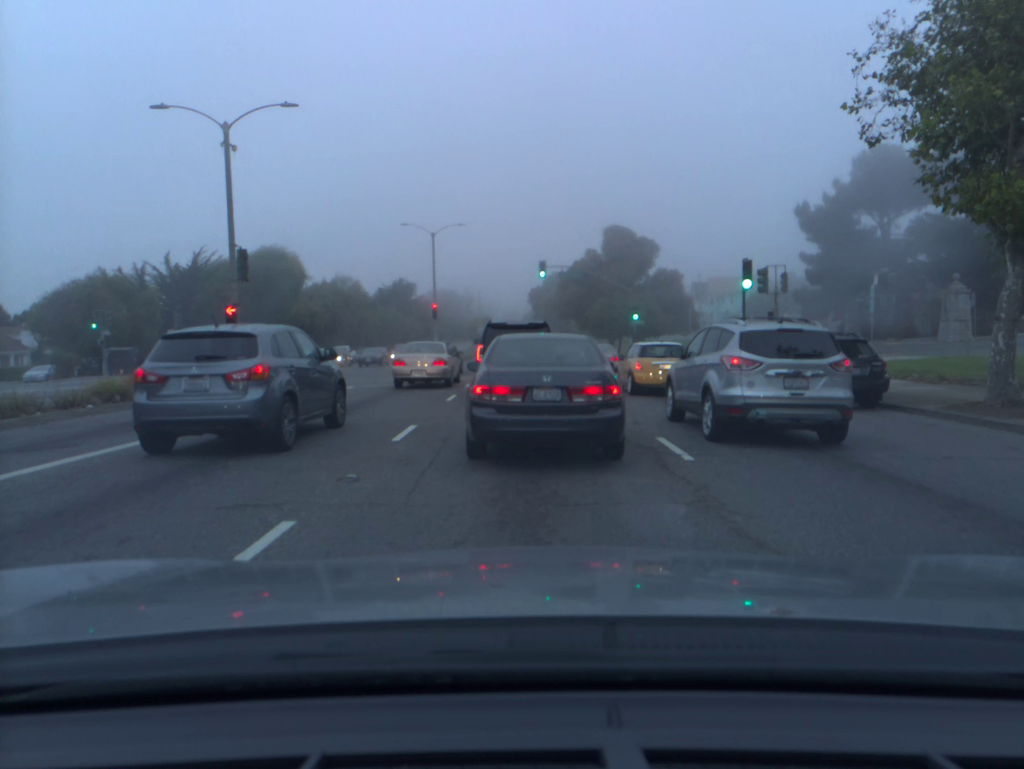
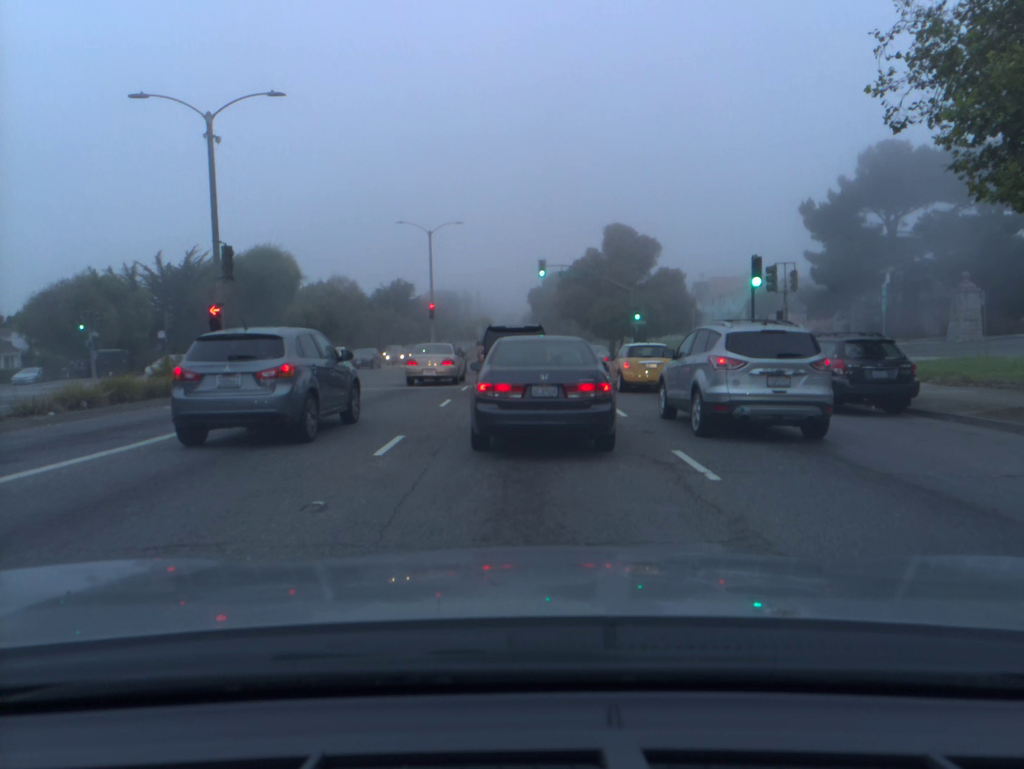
(0.0, +1.1) m; 0°
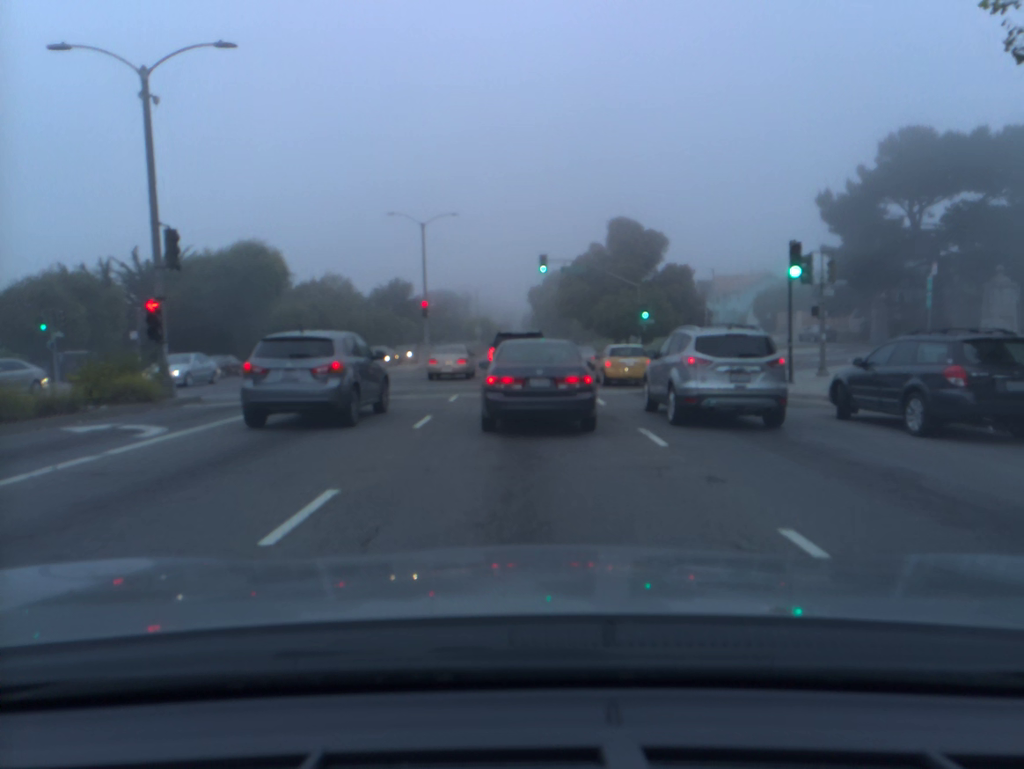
(0.0, +4.0) m; 0°
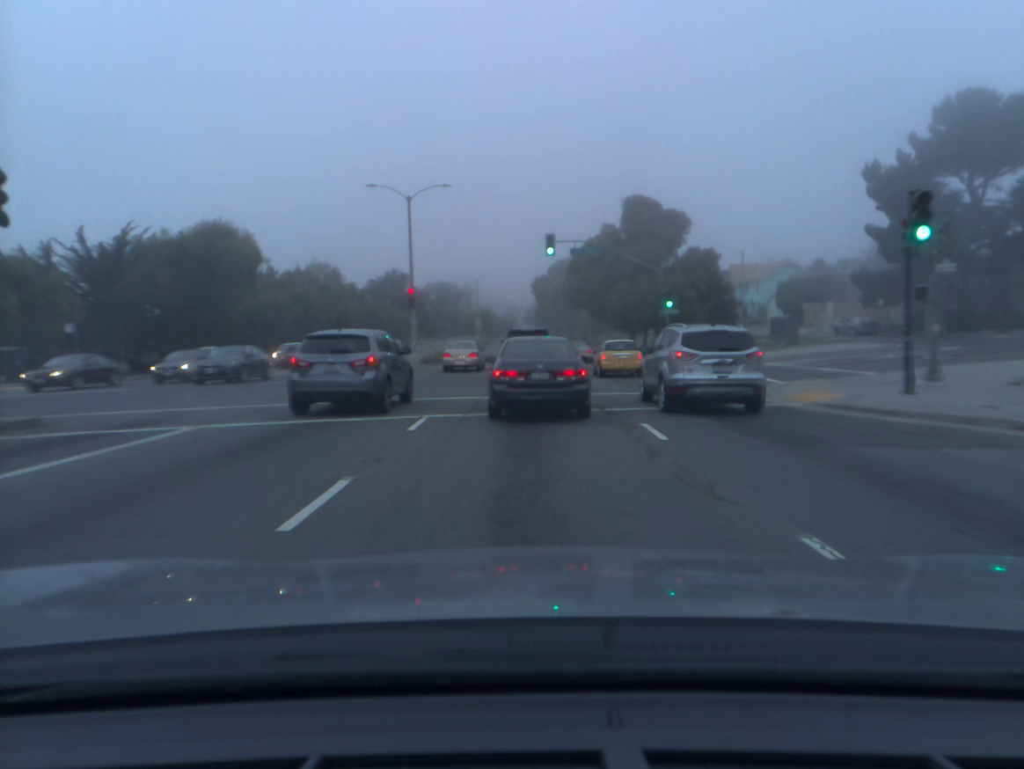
(0.0, +6.9) m; 0°
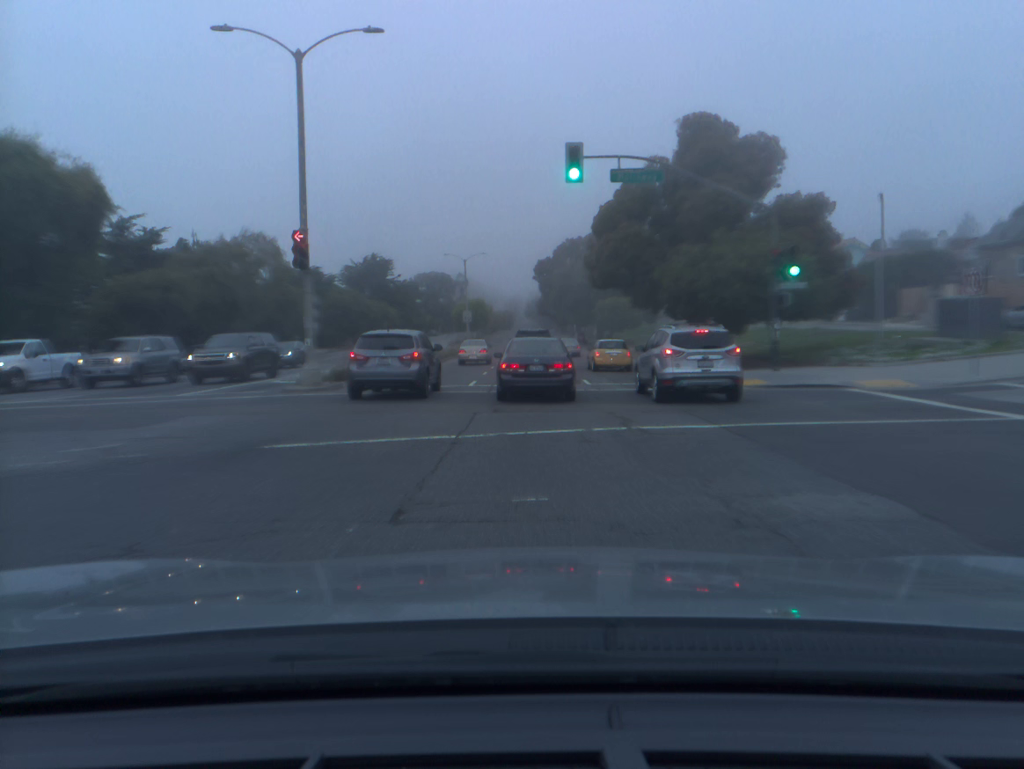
(0.0, +20.9) m; 0°
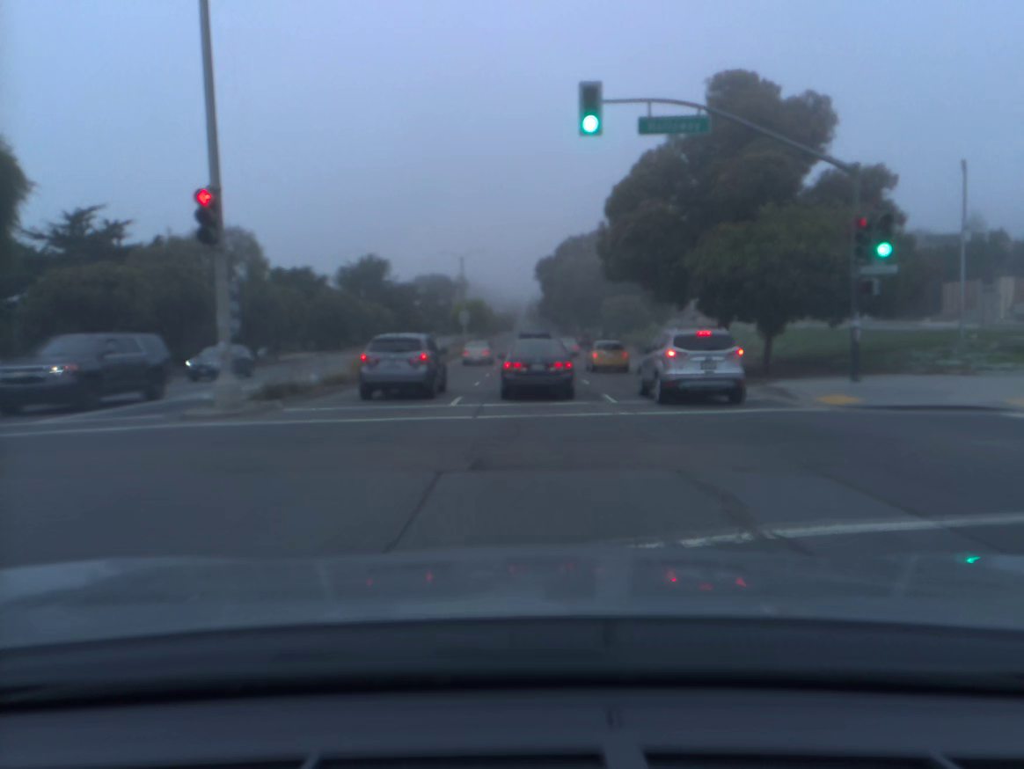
(0.0, +6.6) m; 0°
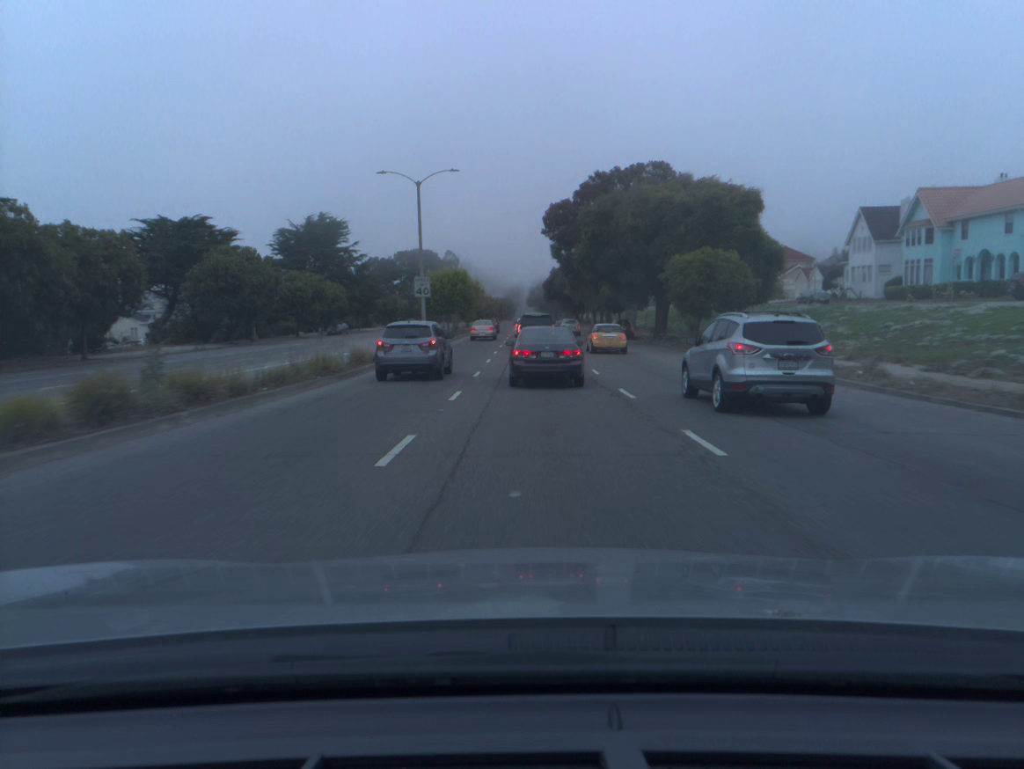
(0.0, +31.3) m; 0°
